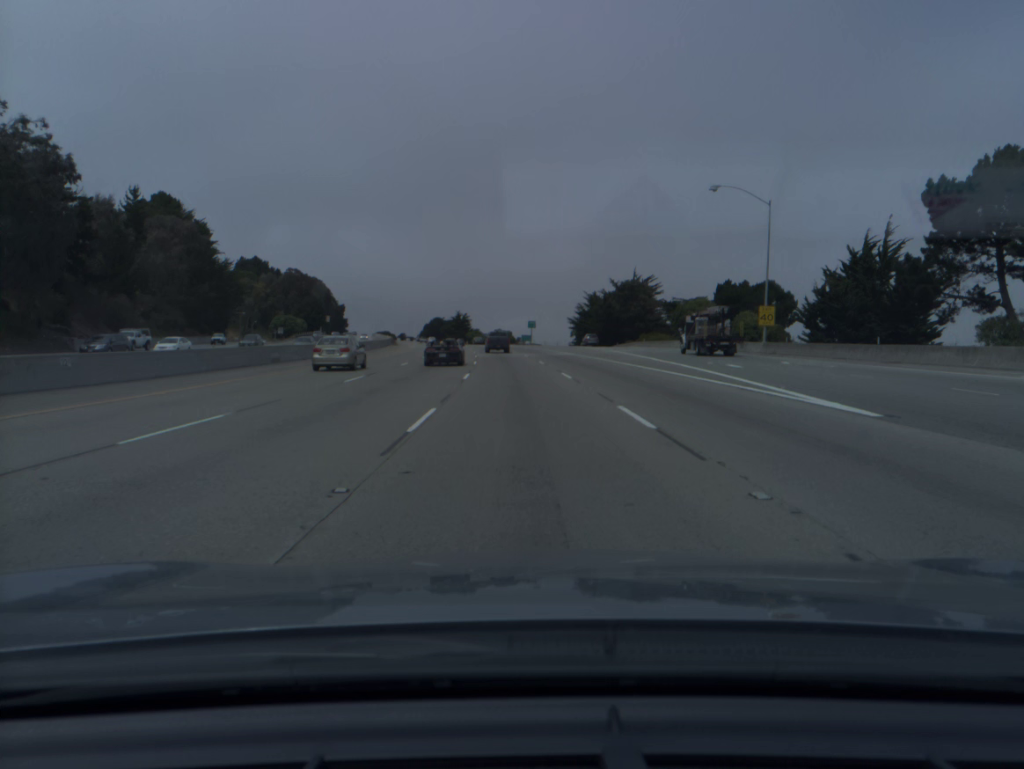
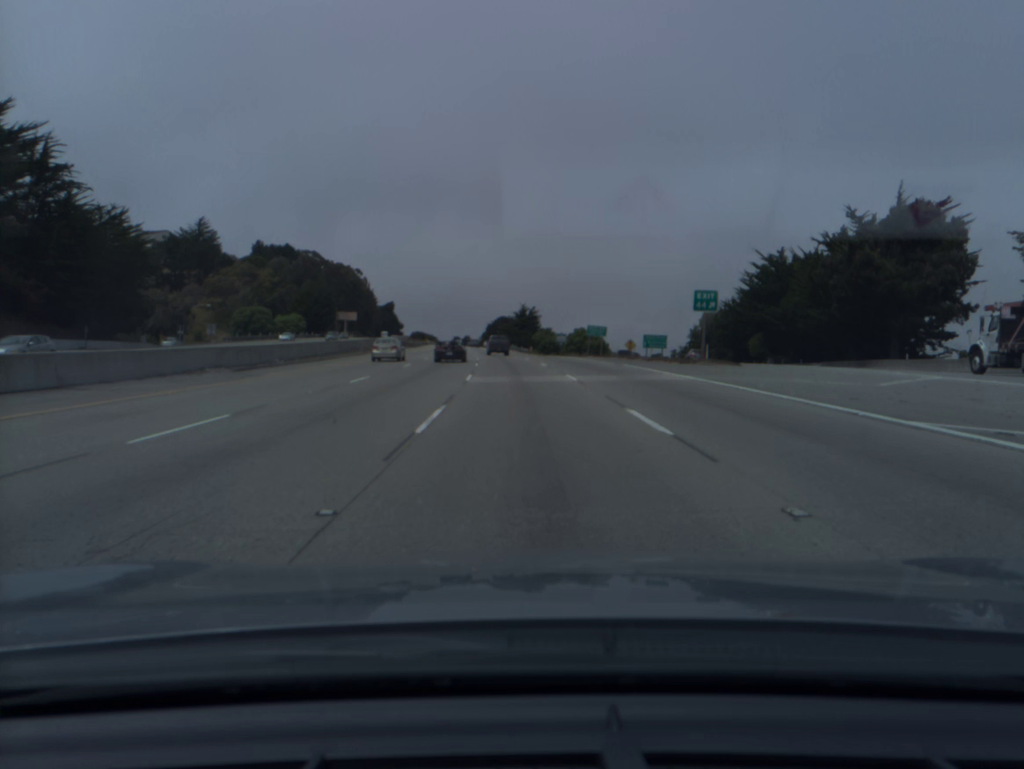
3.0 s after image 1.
(-4.3, +87.7) m; -6°
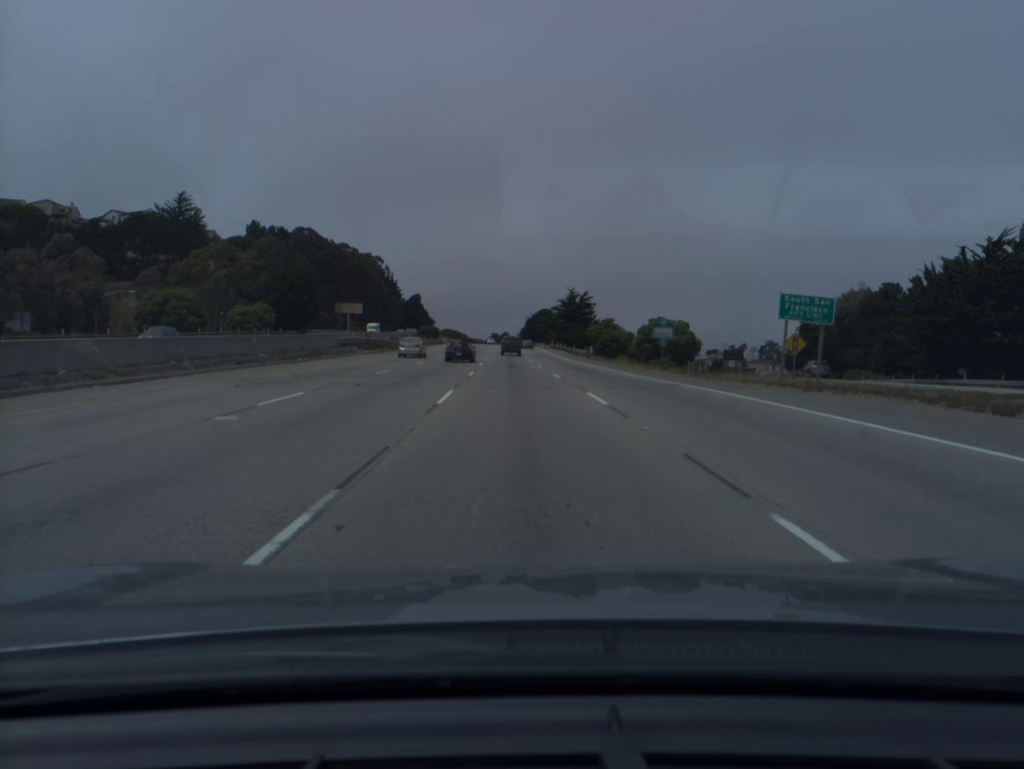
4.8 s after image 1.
(-1.4, +52.7) m; -3°
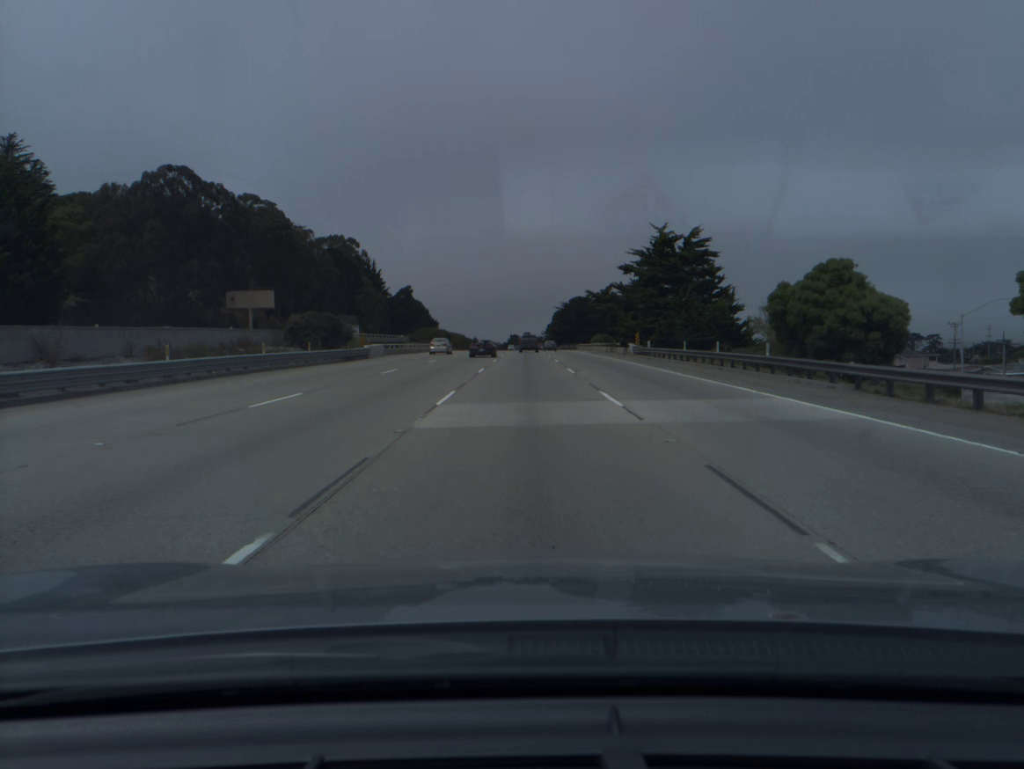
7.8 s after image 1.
(-1.9, +88.6) m; -2°
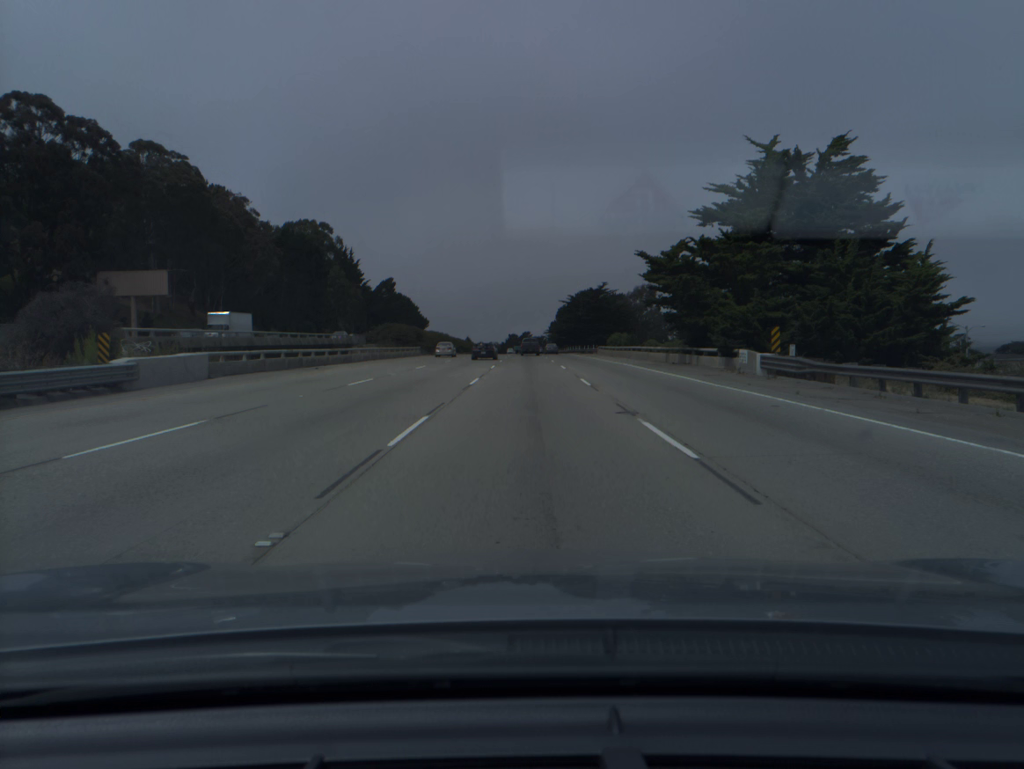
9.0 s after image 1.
(0.0, +35.5) m; 0°
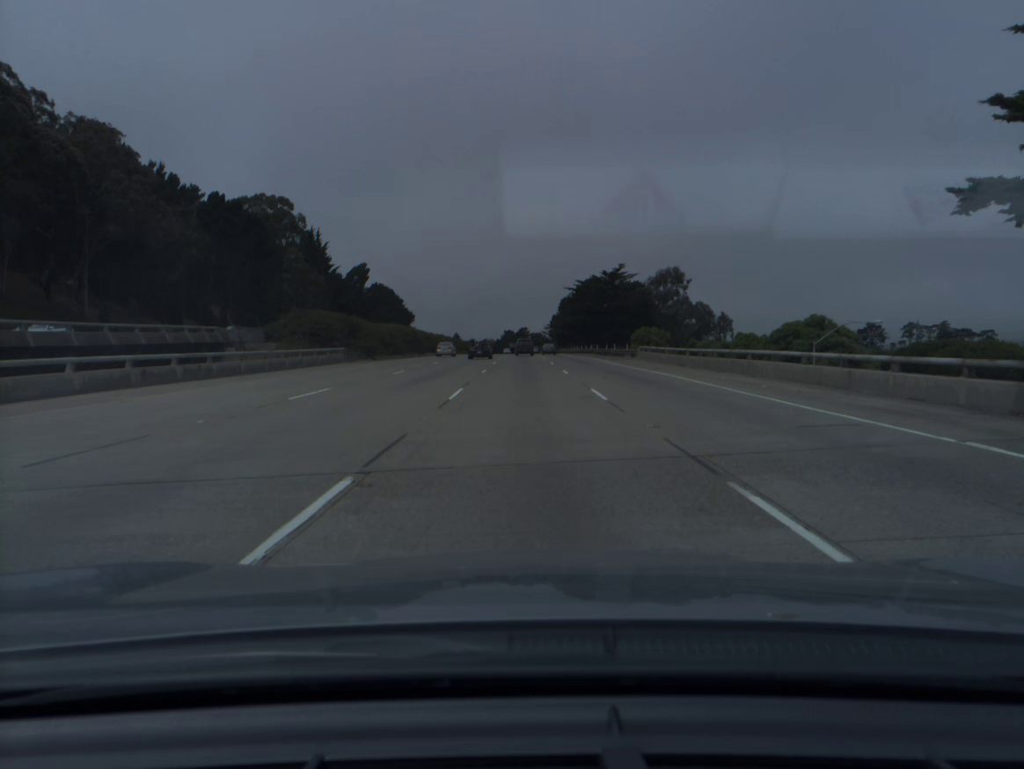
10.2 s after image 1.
(+0.1, +35.4) m; 0°
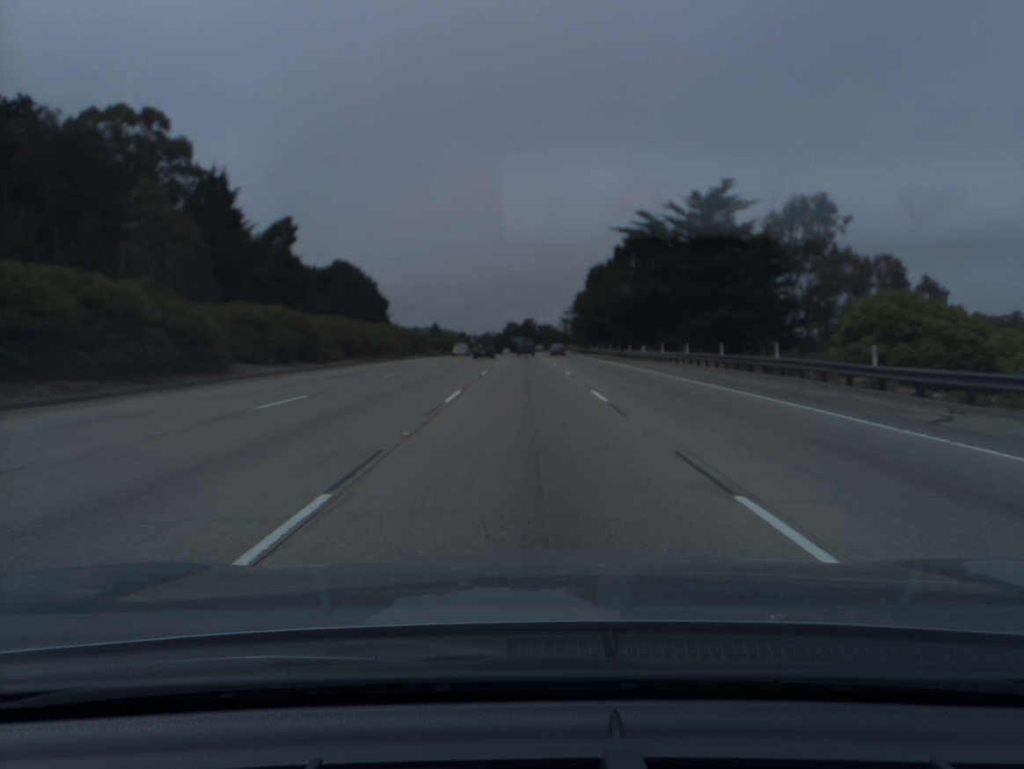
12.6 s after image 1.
(-0.2, +70.6) m; 0°
